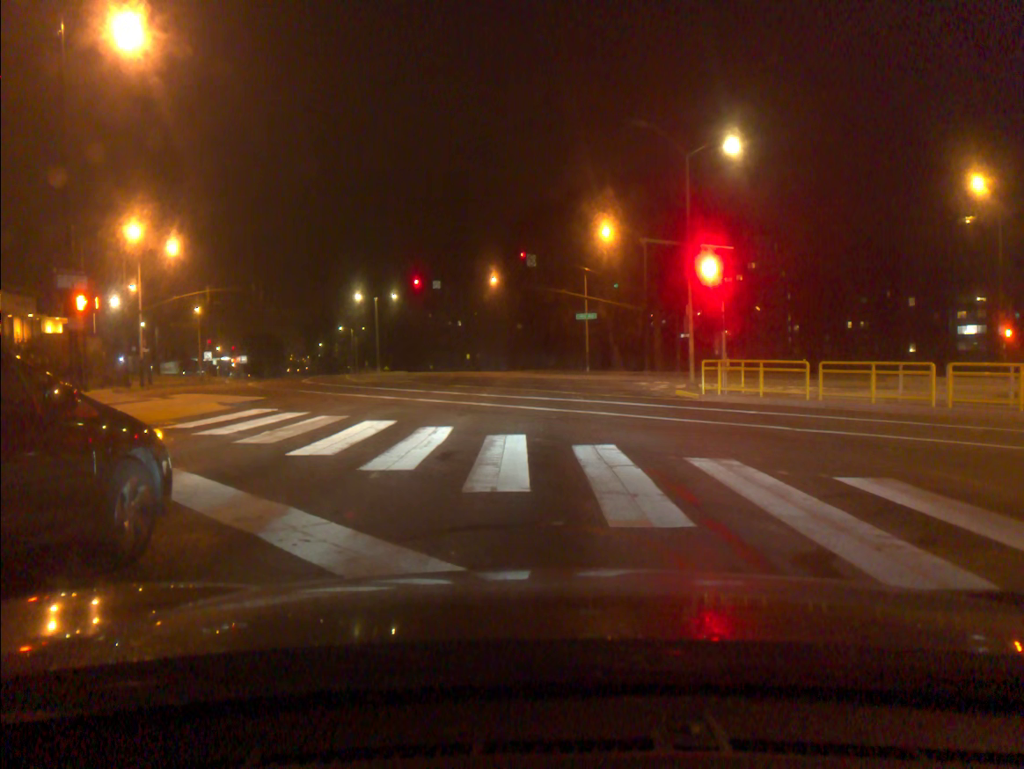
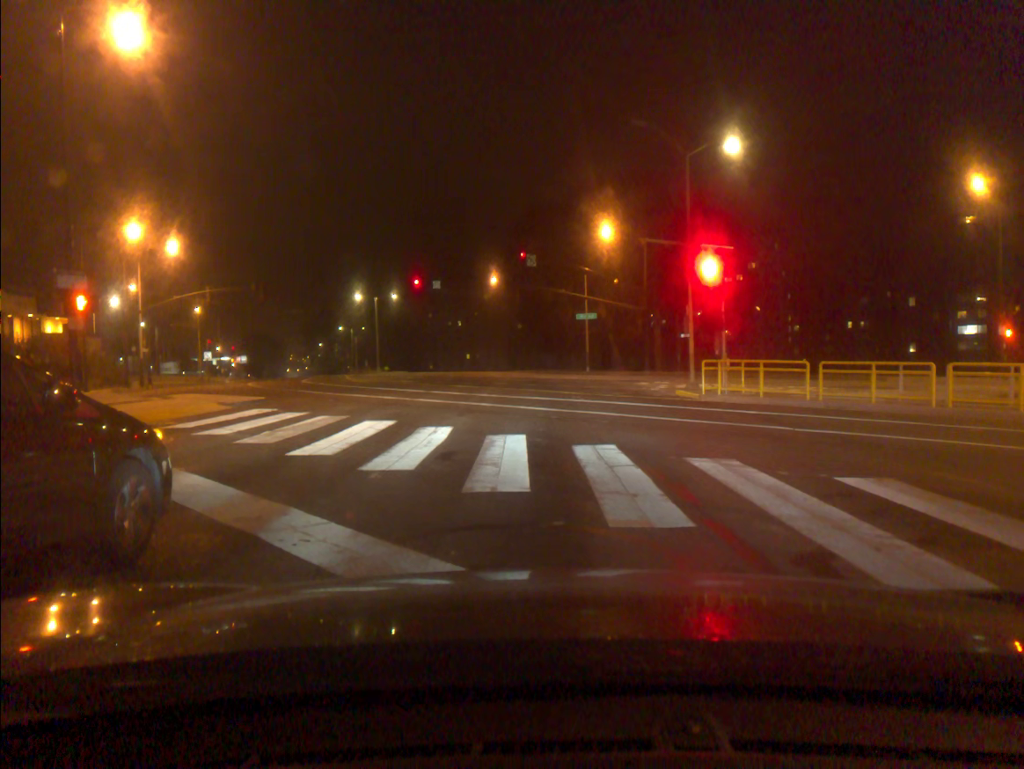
(0.0, 0.0) m; 0°
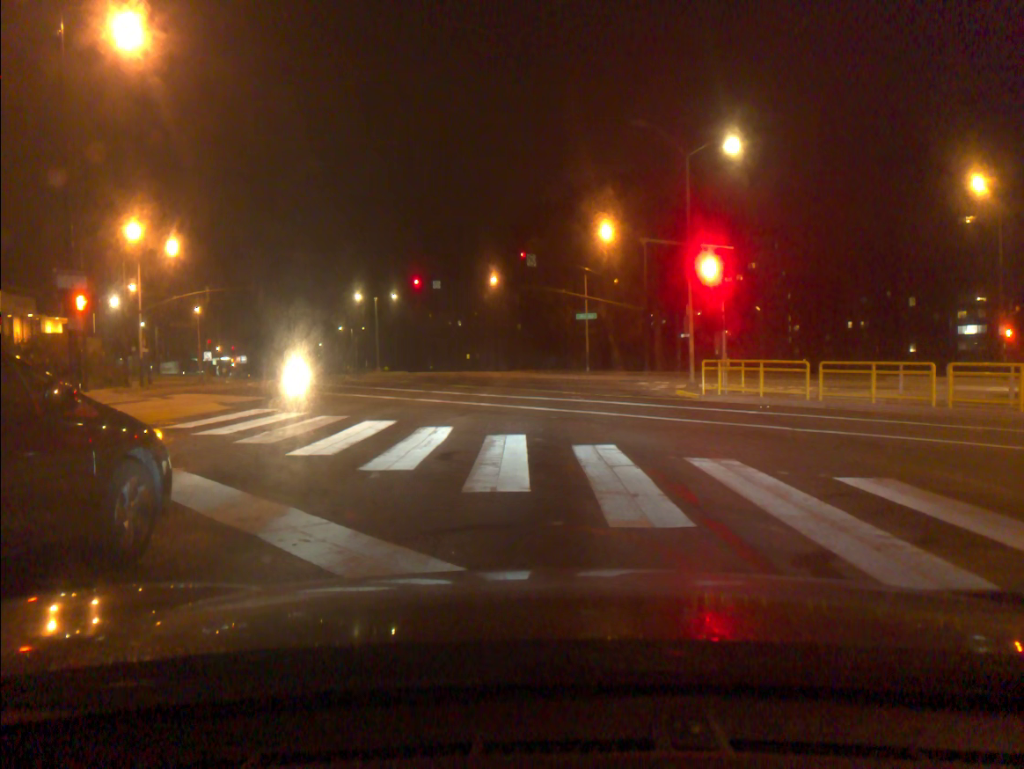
(0.0, 0.0) m; 0°
